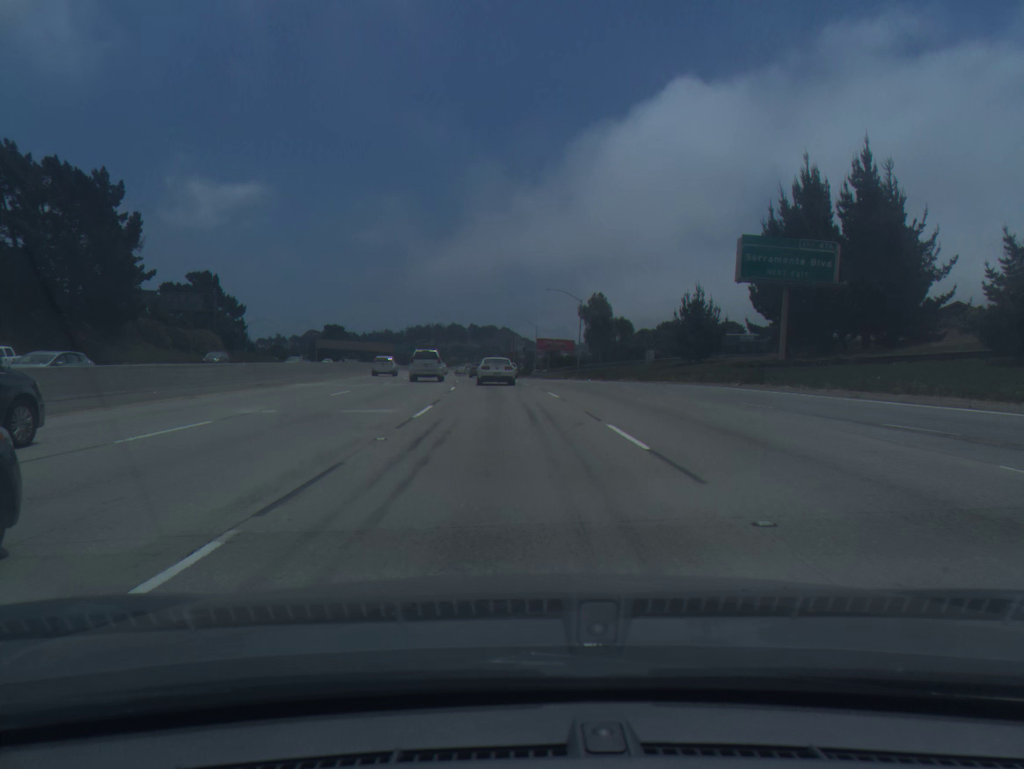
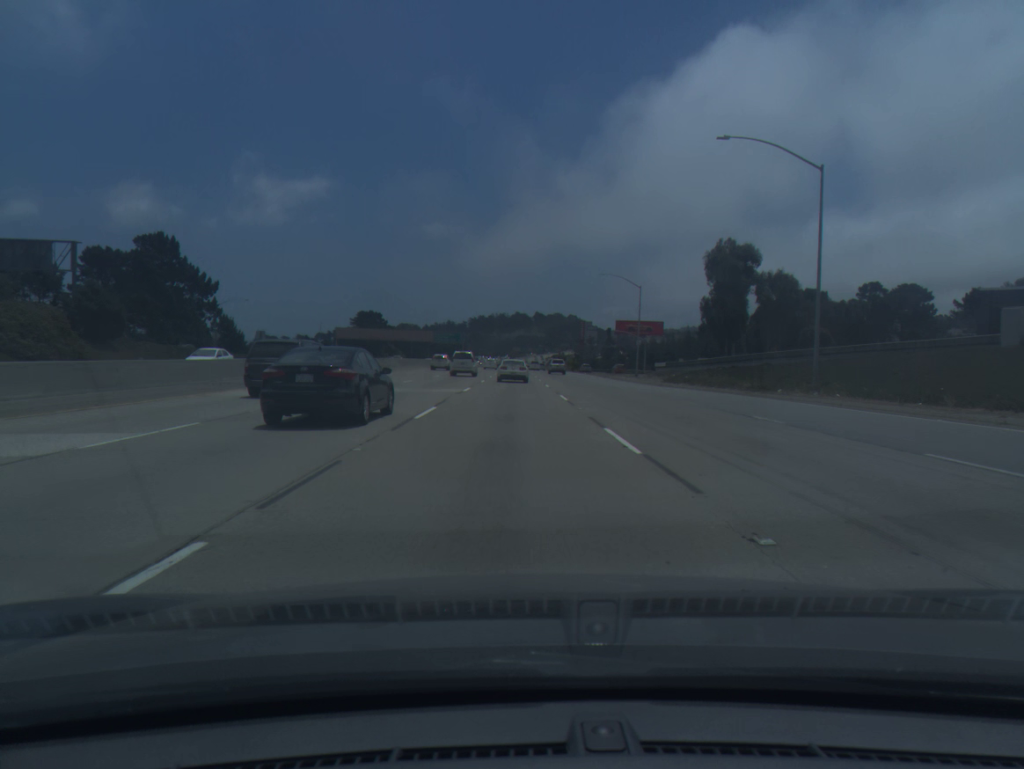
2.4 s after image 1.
(-2.5, +58.6) m; -5°
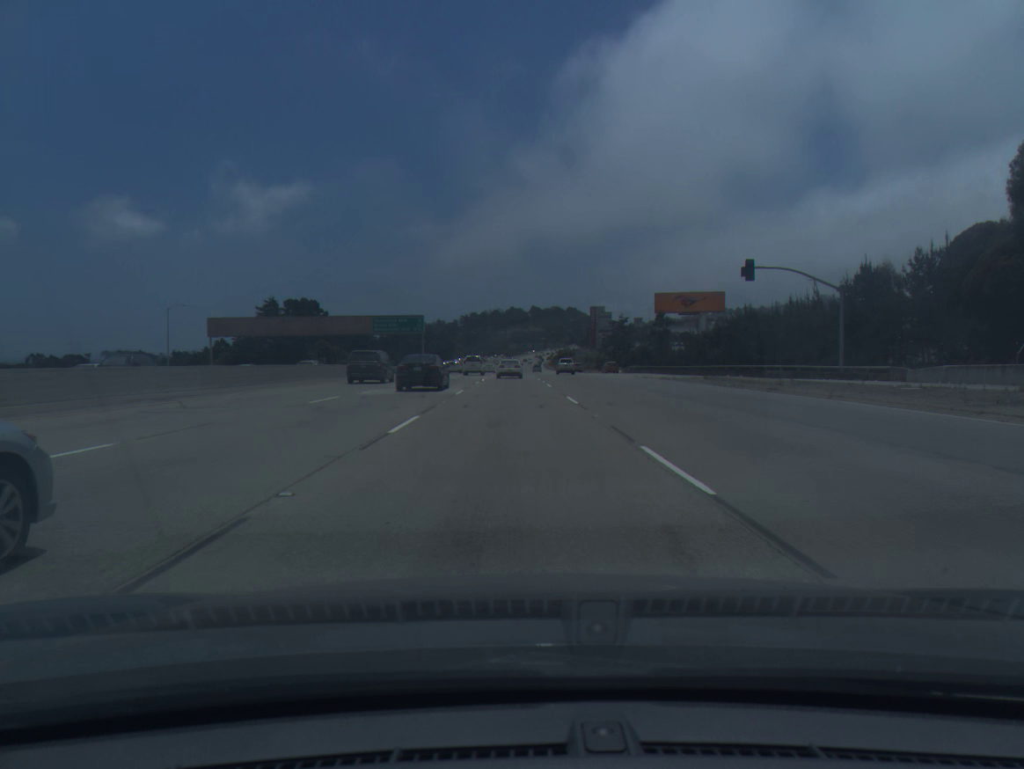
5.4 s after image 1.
(-0.4, +76.1) m; 0°
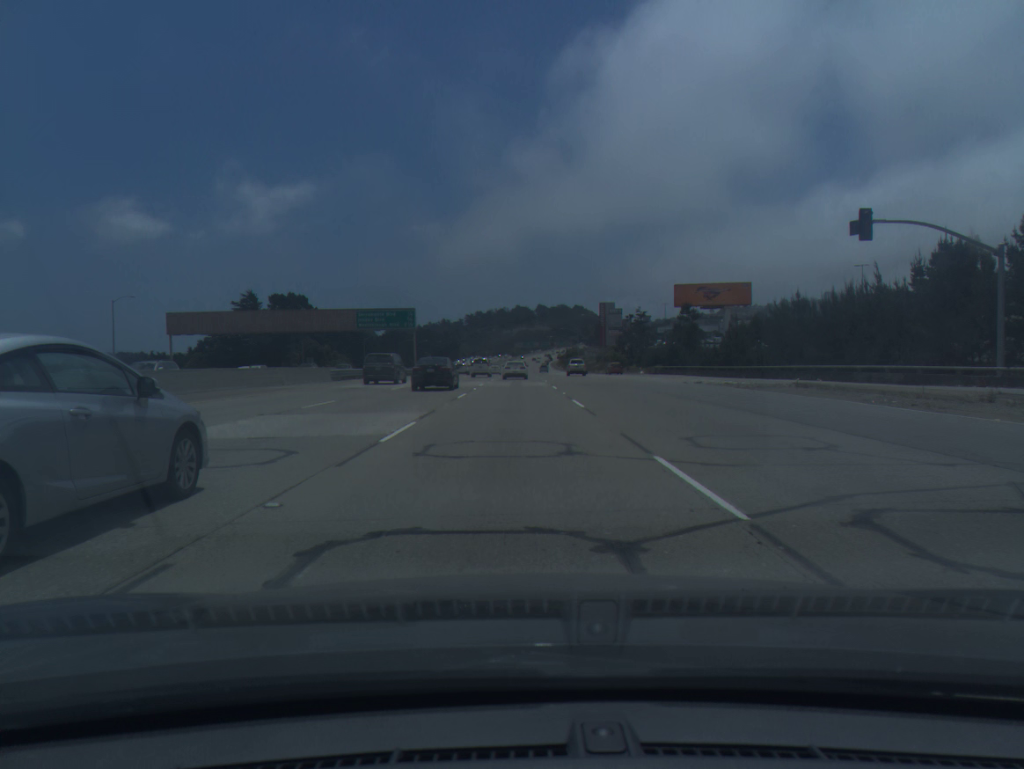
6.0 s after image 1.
(-0.1, +15.6) m; 0°
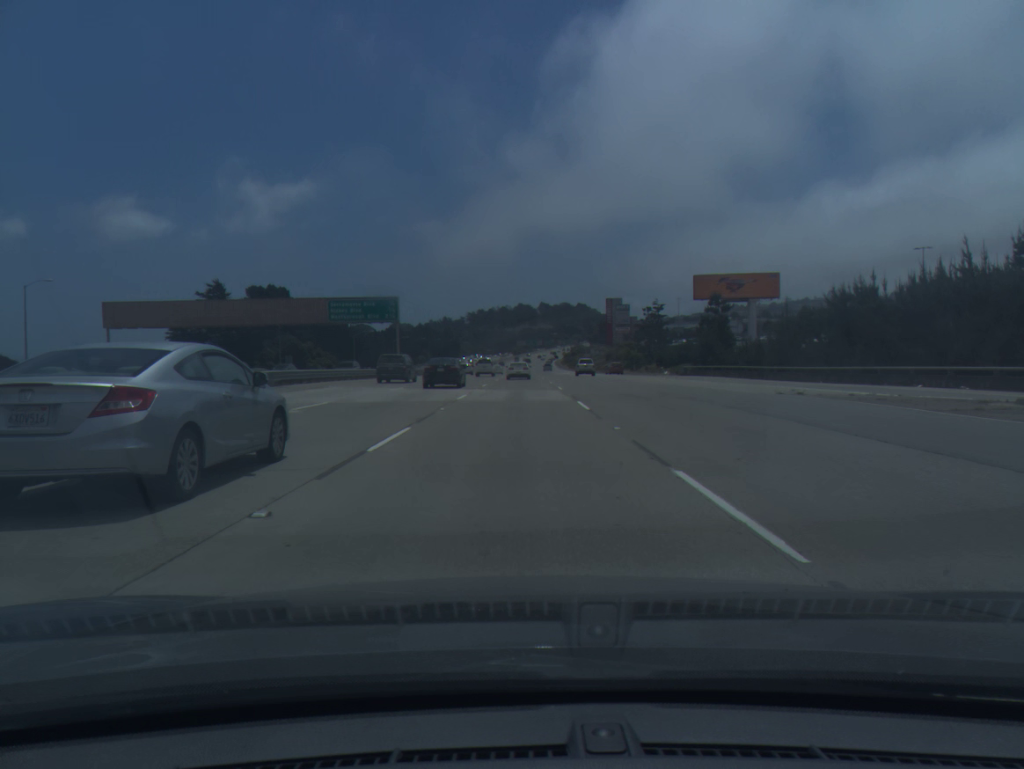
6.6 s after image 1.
(0.0, +15.7) m; 0°
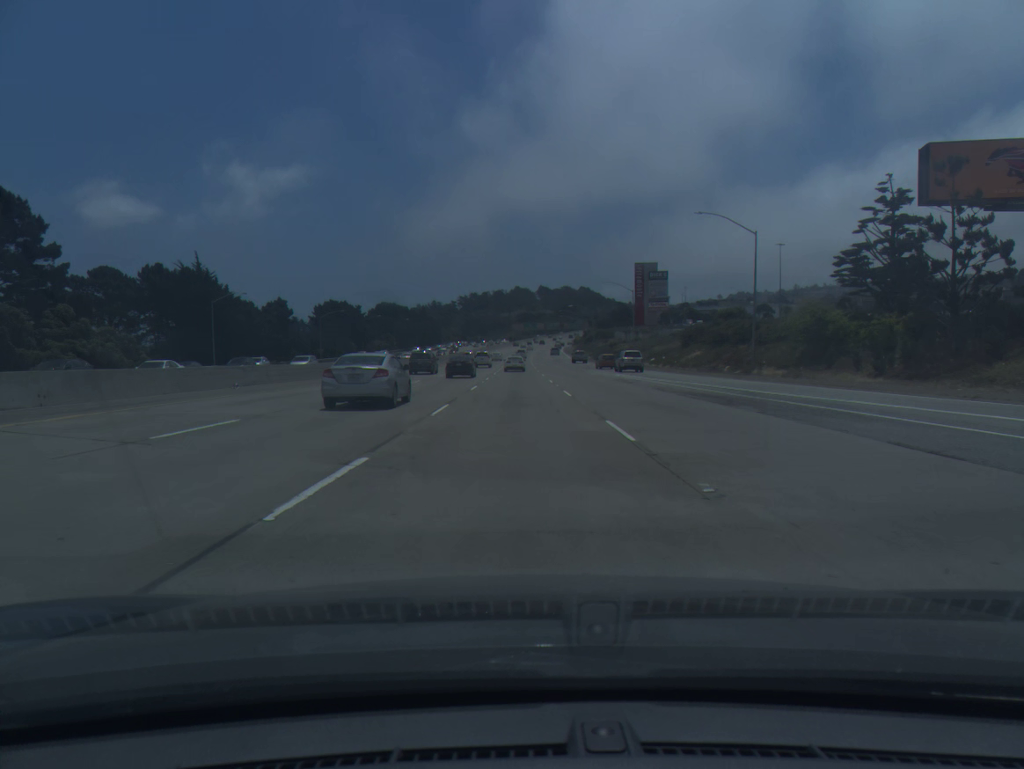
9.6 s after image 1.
(+0.1, +80.7) m; 0°
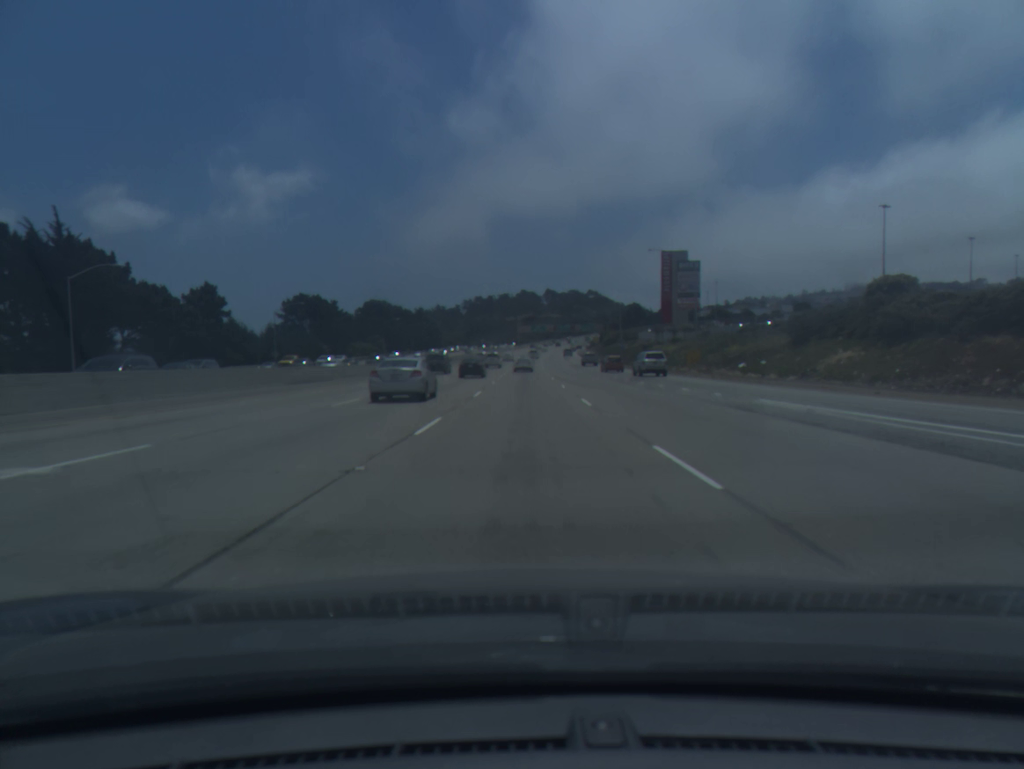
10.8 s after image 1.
(-0.2, +33.6) m; -1°
